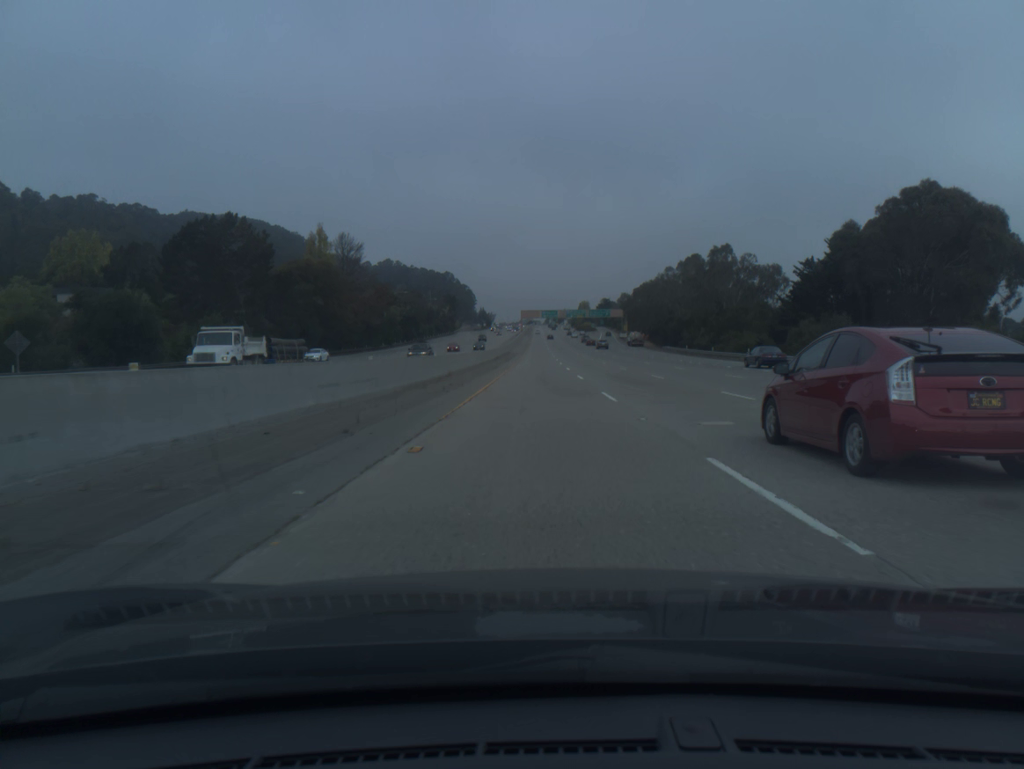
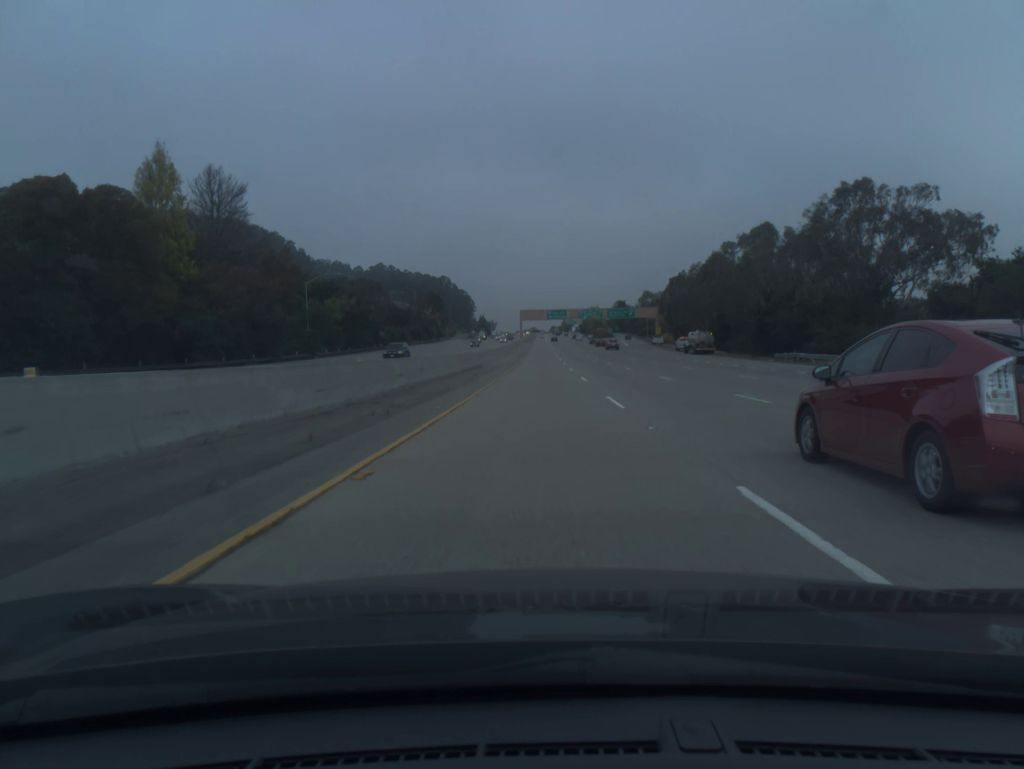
(-0.1, +60.5) m; 0°
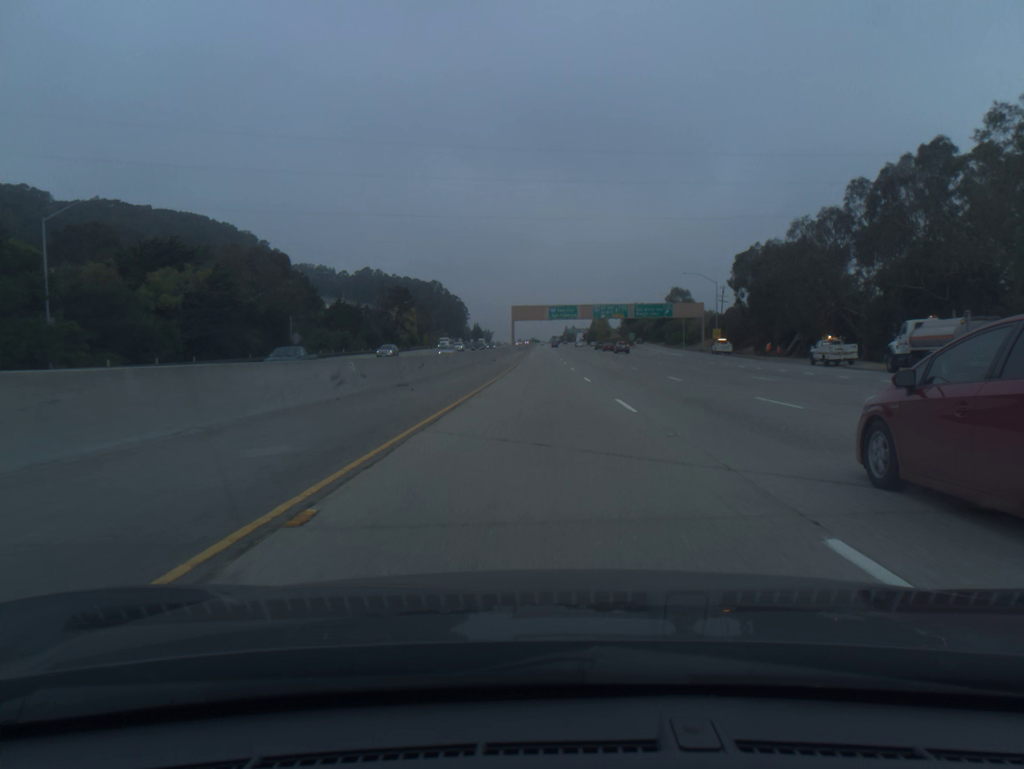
(0.0, +60.1) m; 0°
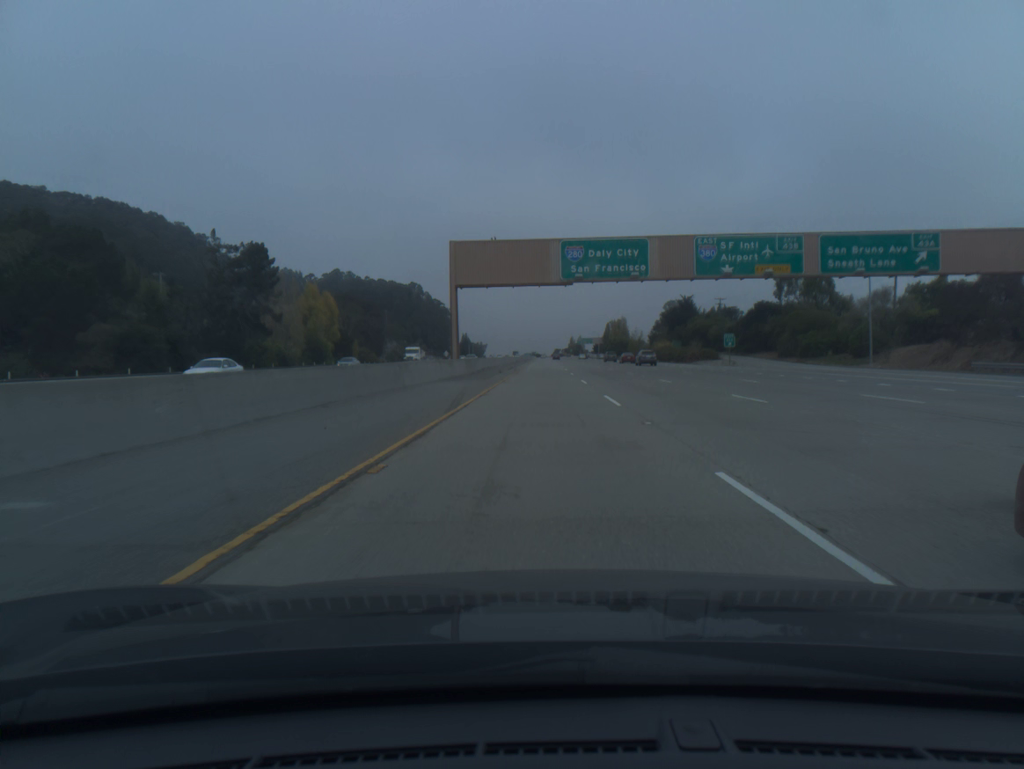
(+0.1, +99.5) m; 0°
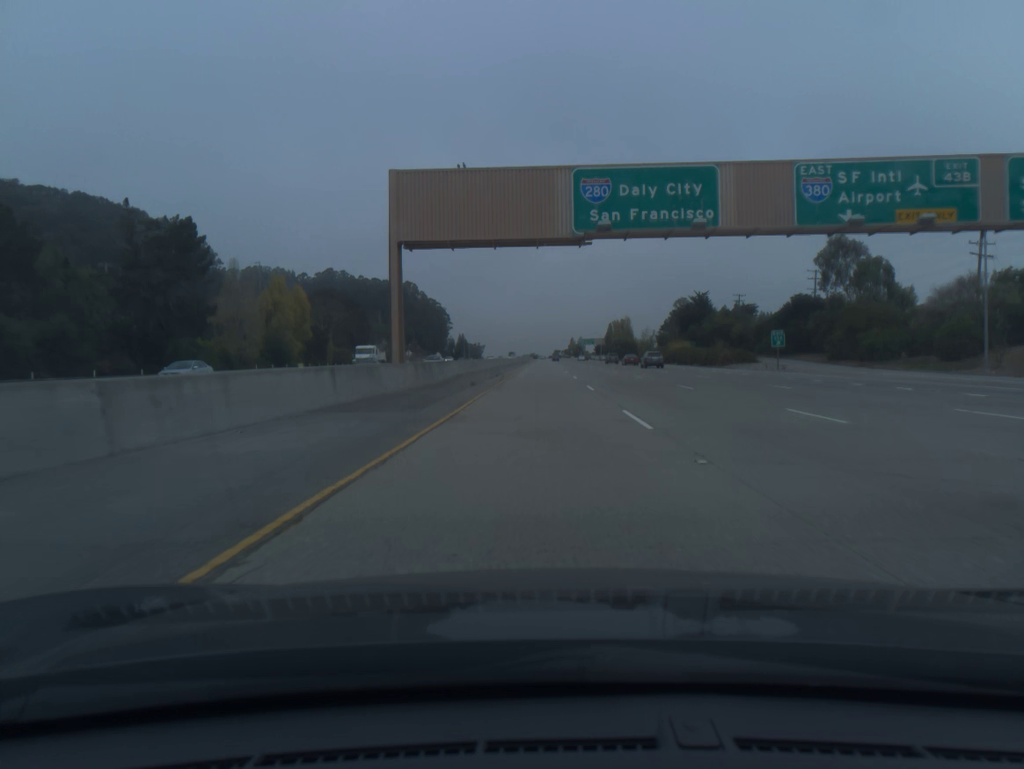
(0.0, +19.9) m; 0°
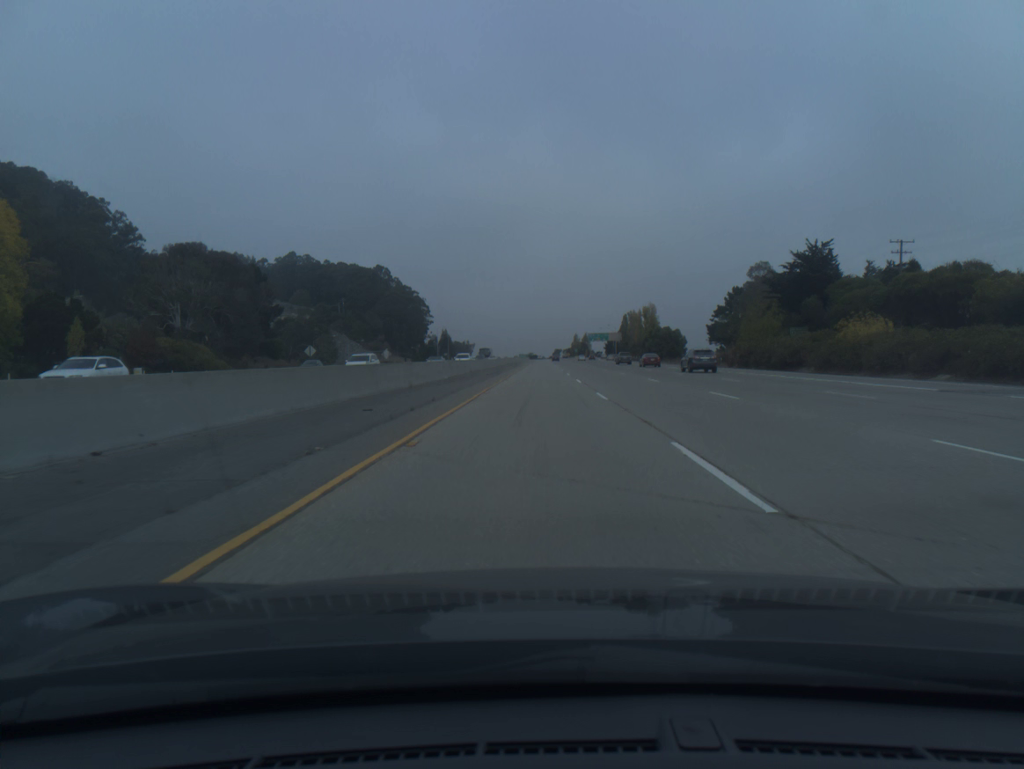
(+0.2, +79.8) m; 0°
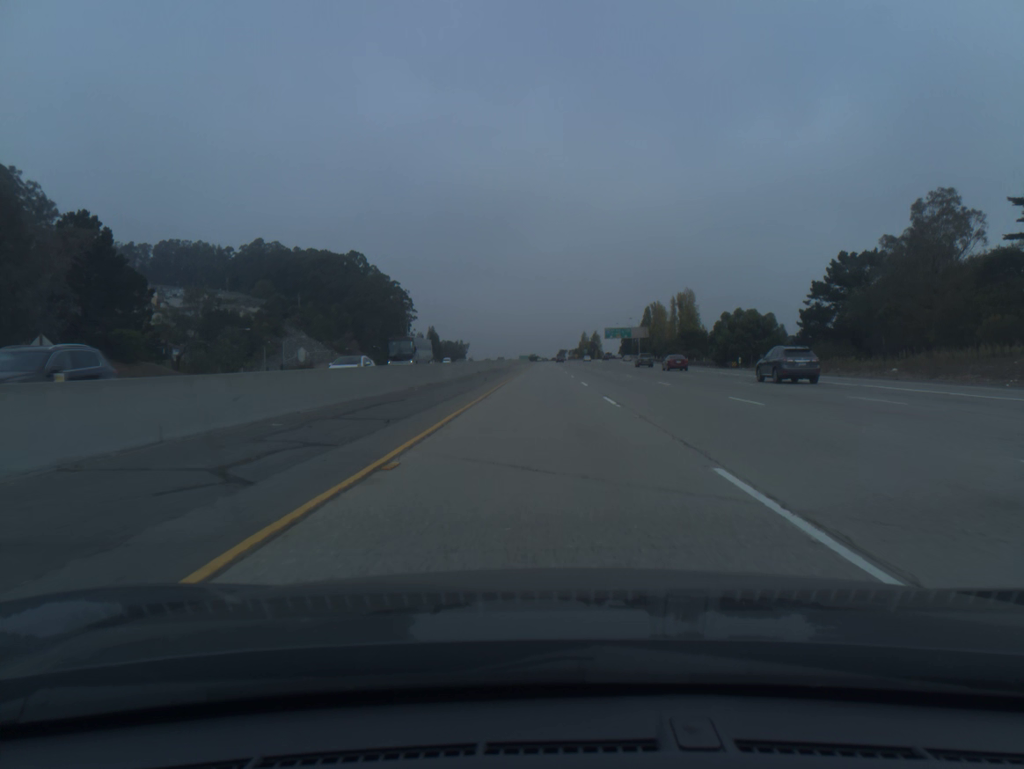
(-0.1, +60.1) m; 0°
